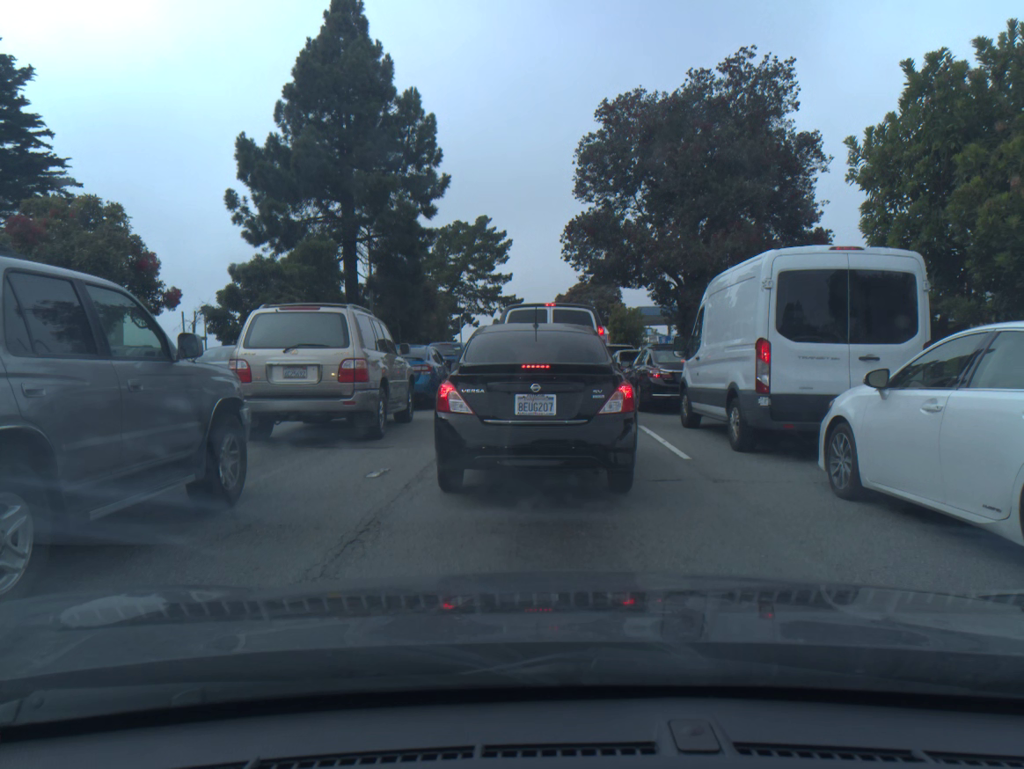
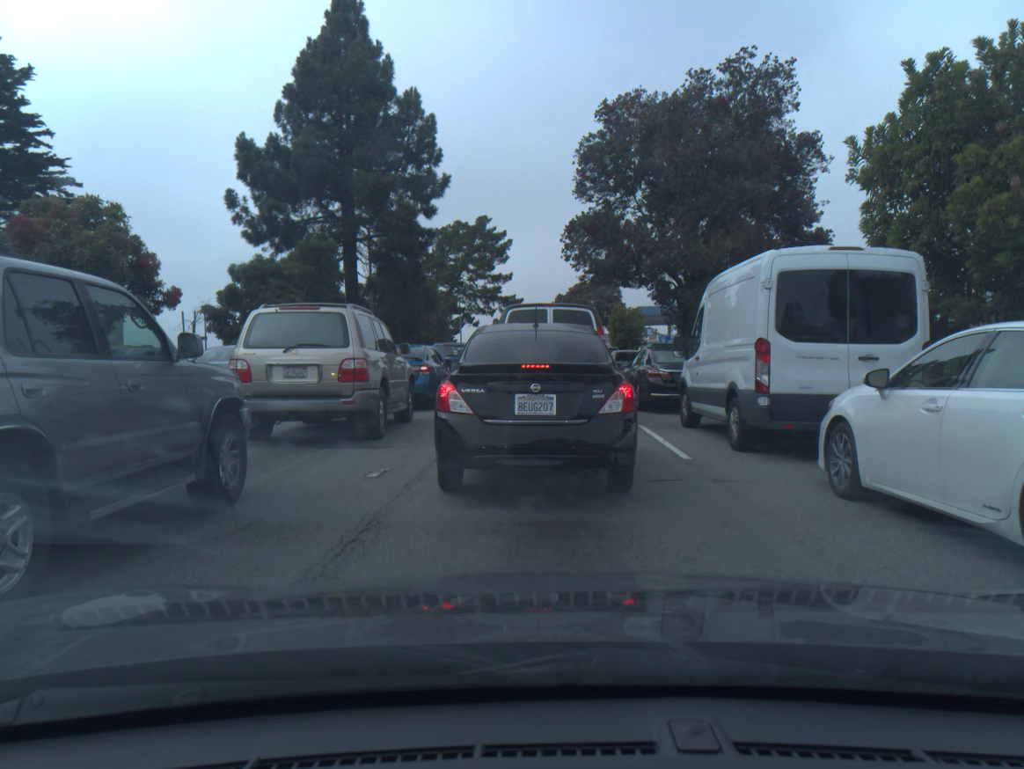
(0.0, 0.0) m; 0°
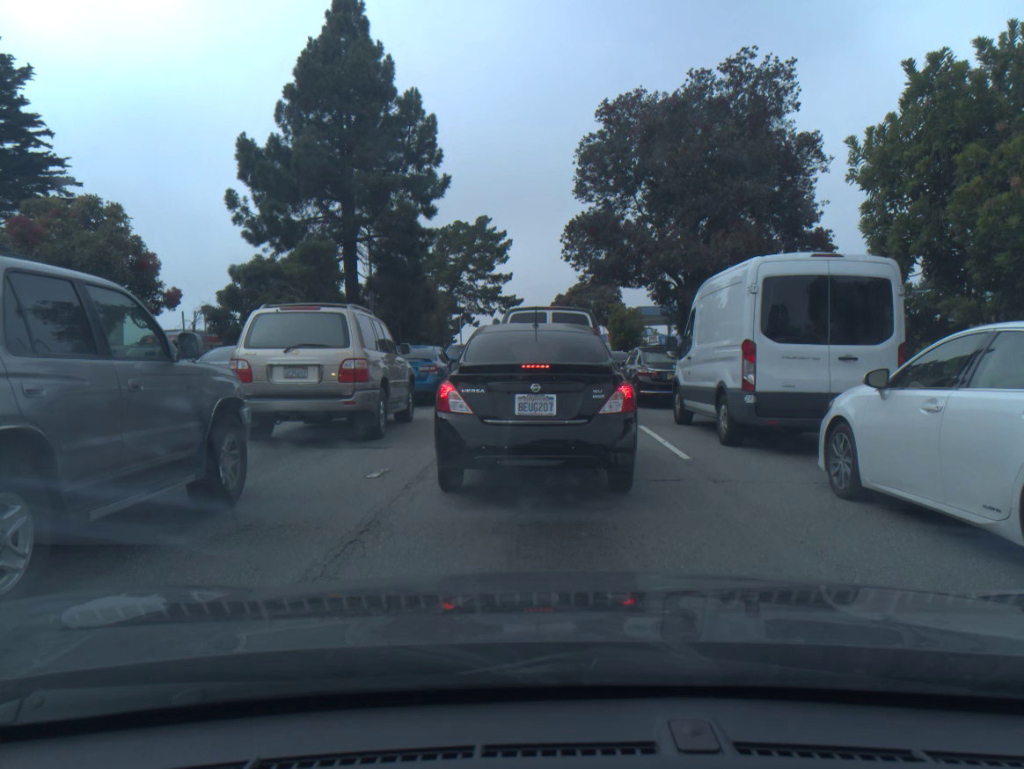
(0.0, 0.0) m; 0°
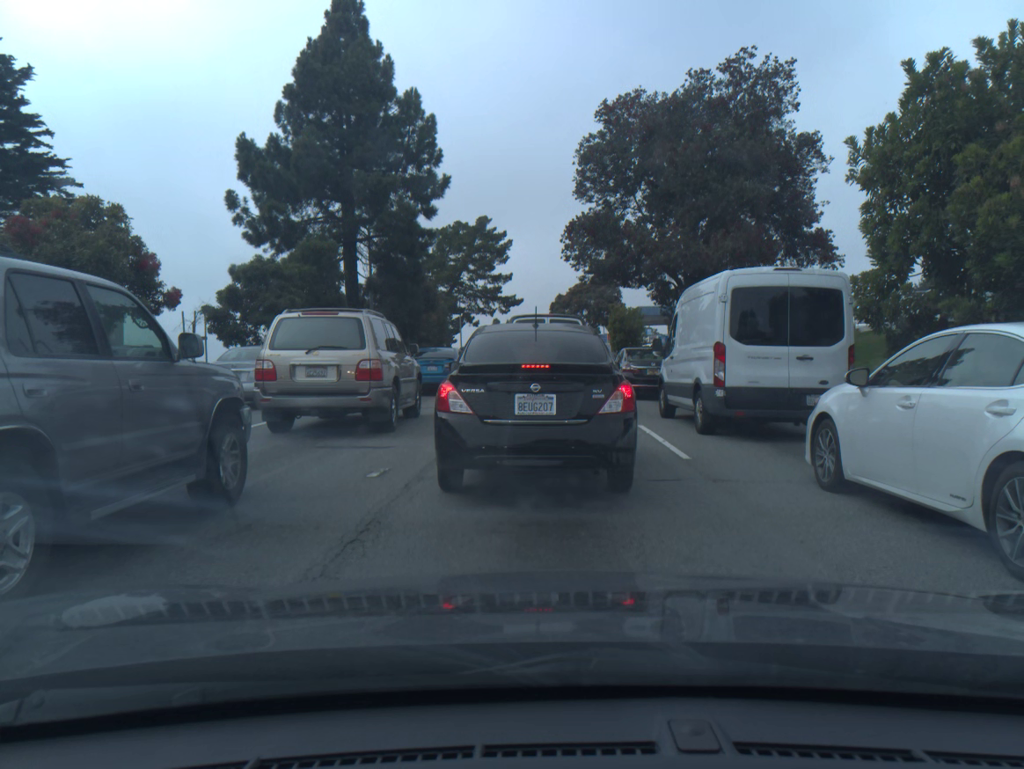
(0.0, 0.0) m; 0°
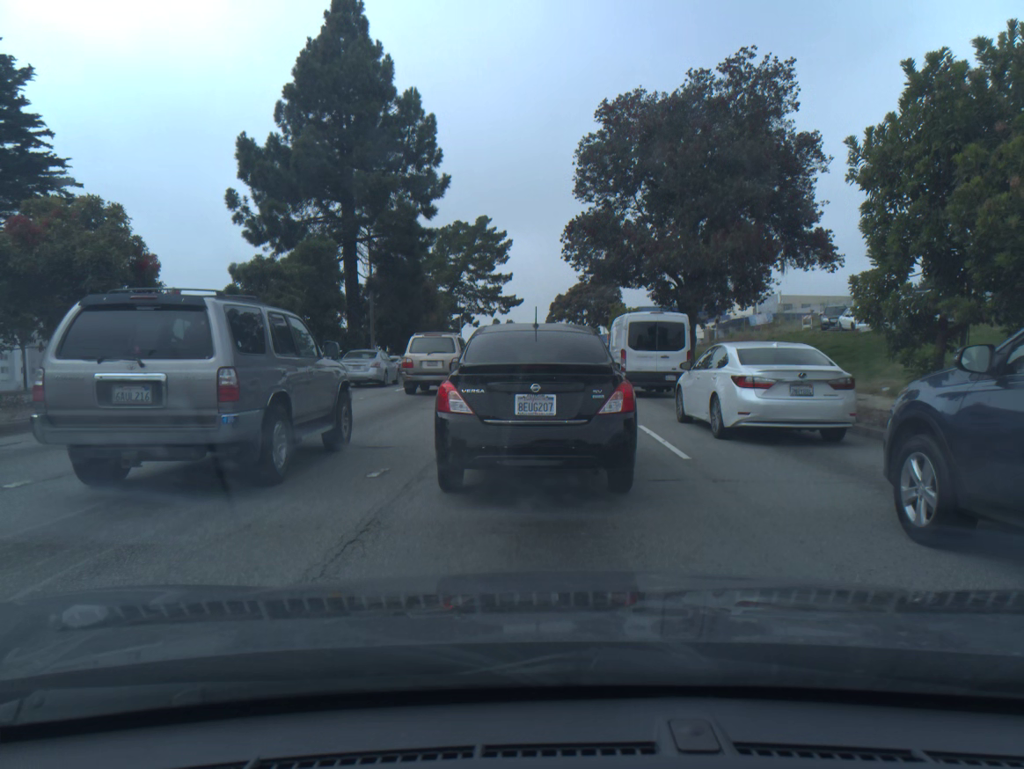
(0.0, 0.0) m; 0°
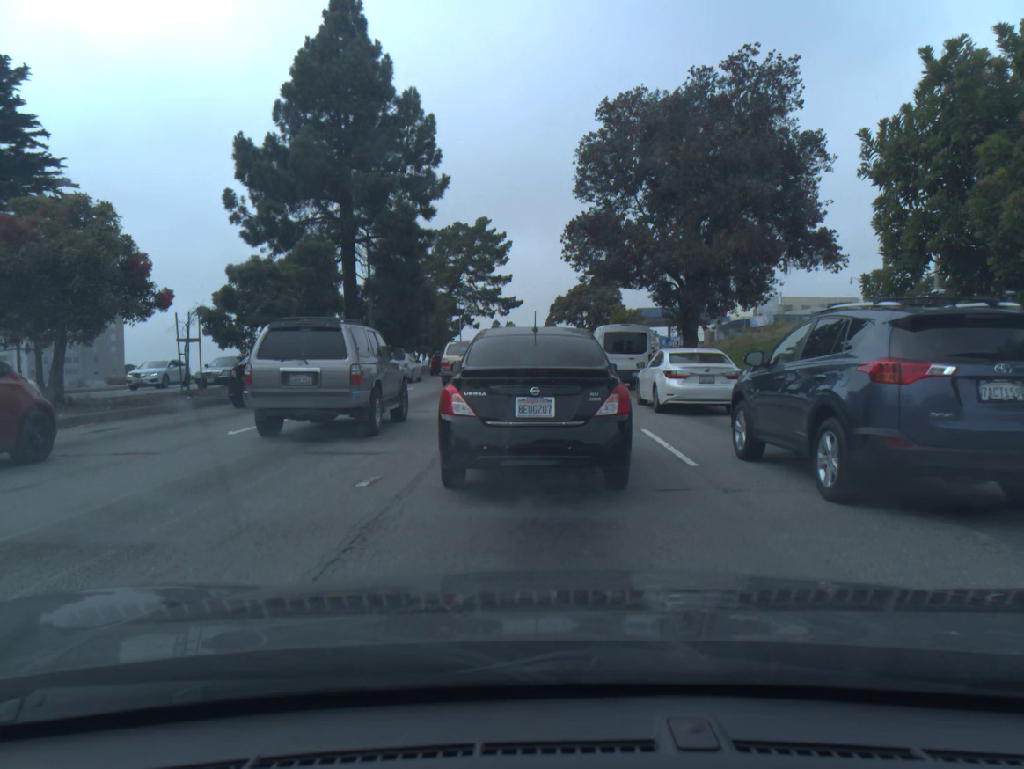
(0.0, +0.4) m; 0°
